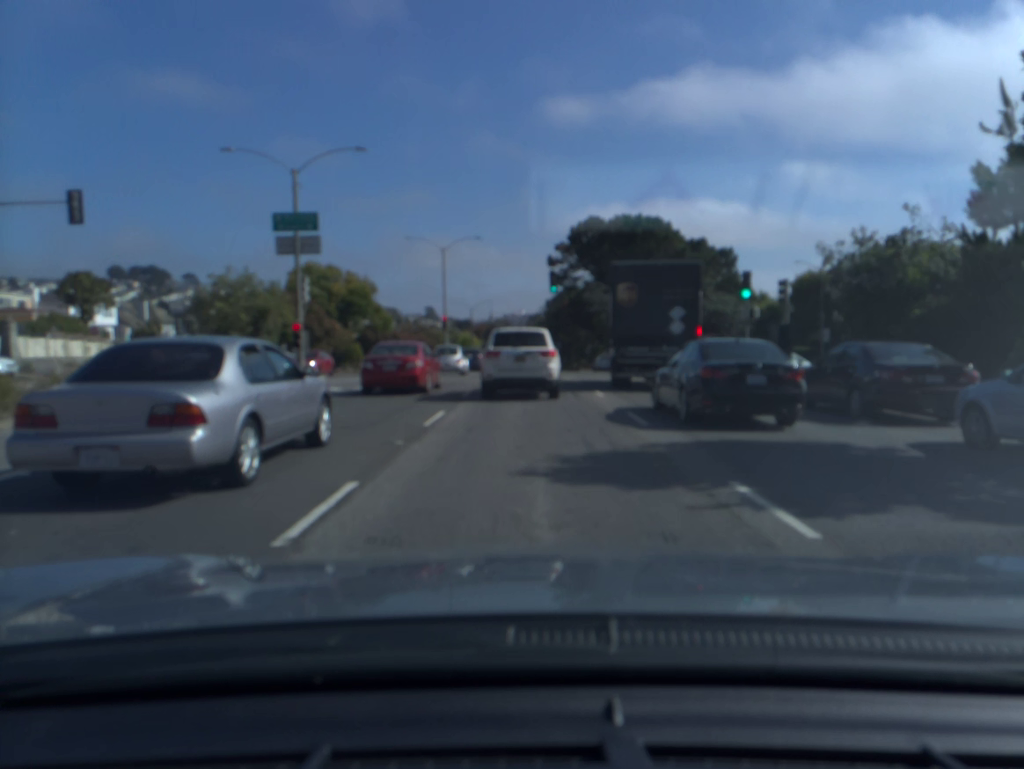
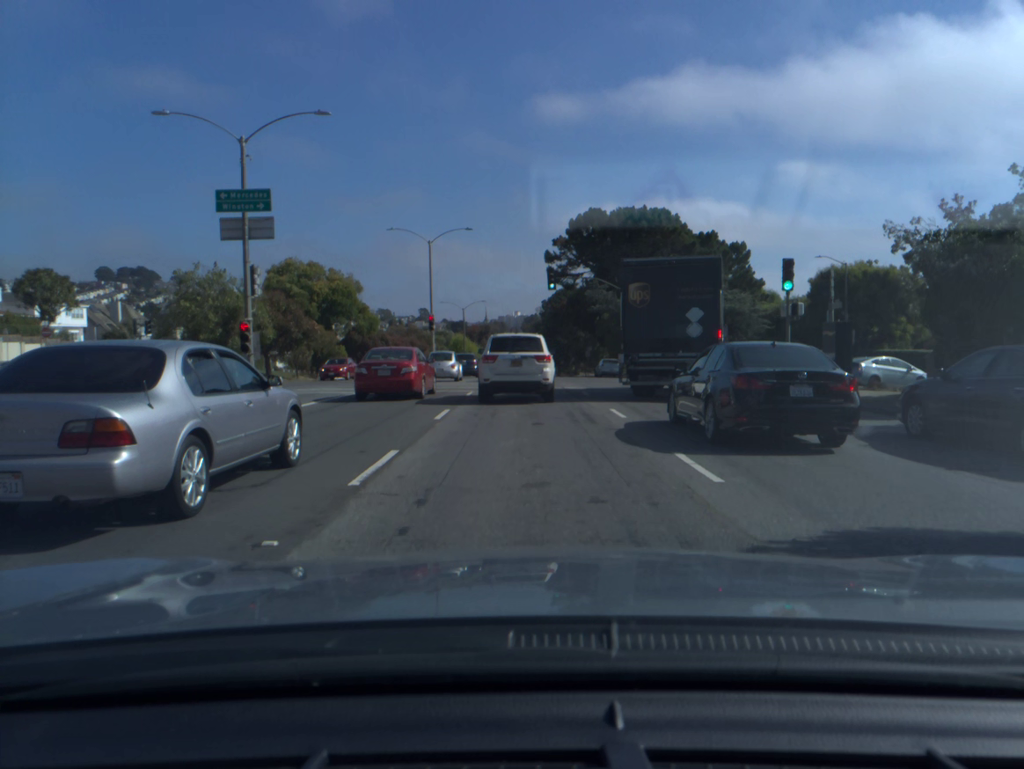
(0.0, +4.9) m; 0°
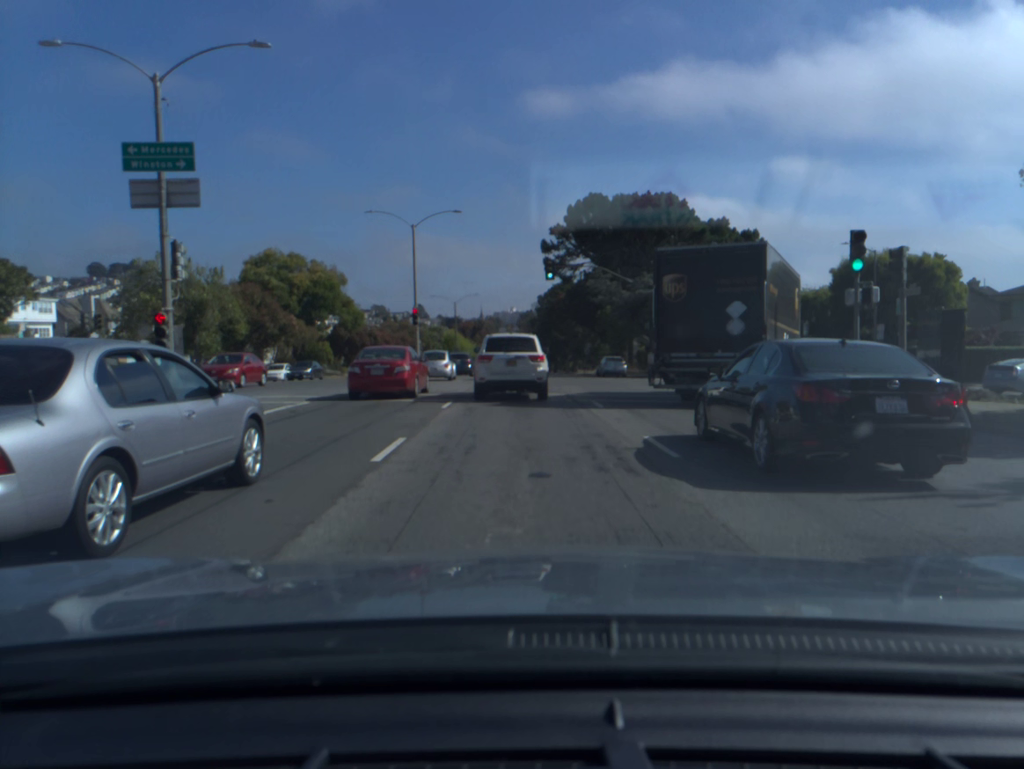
(0.0, +5.6) m; 0°
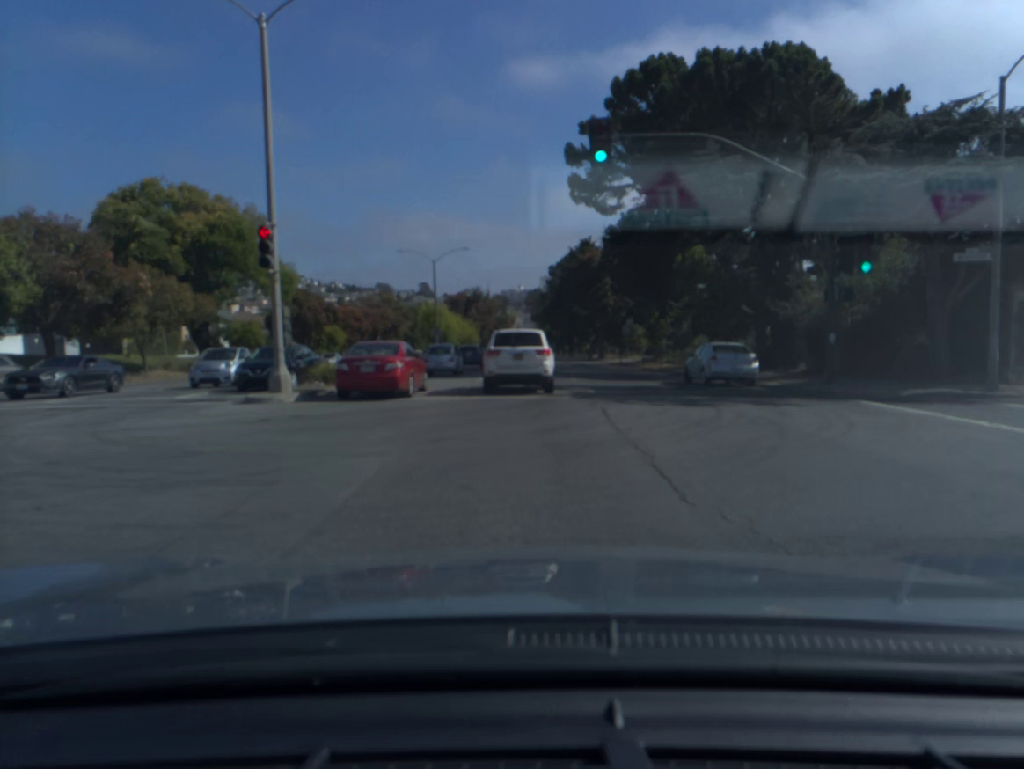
(-0.3, +28.7) m; -1°
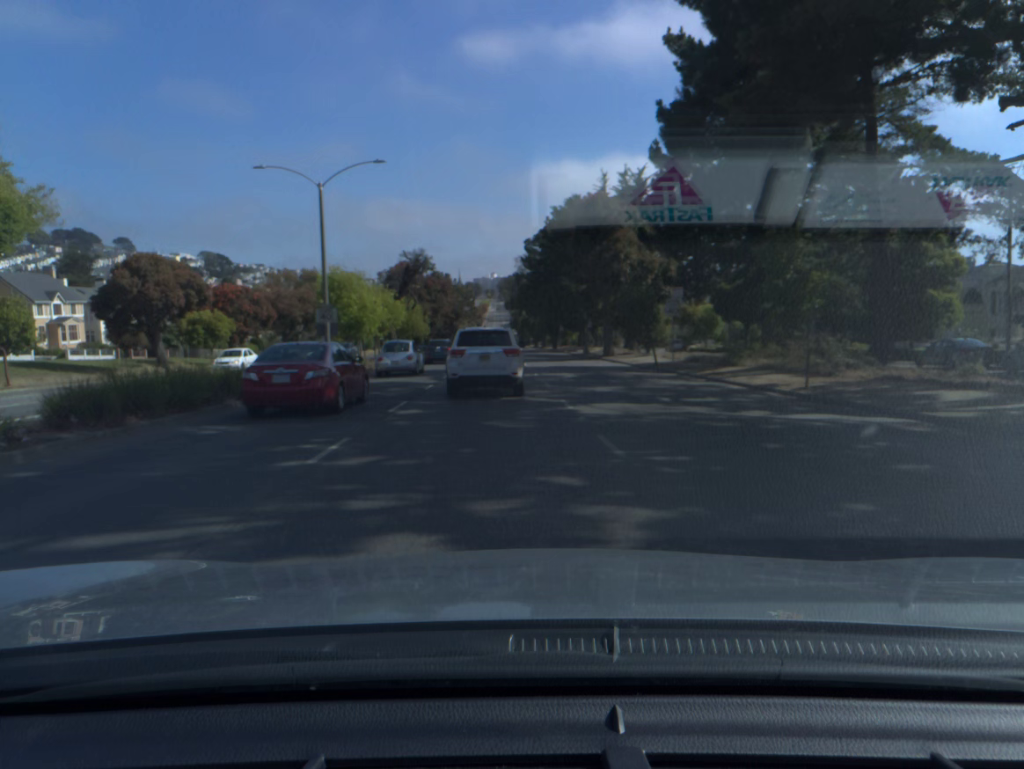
(+0.4, +27.5) m; +2°
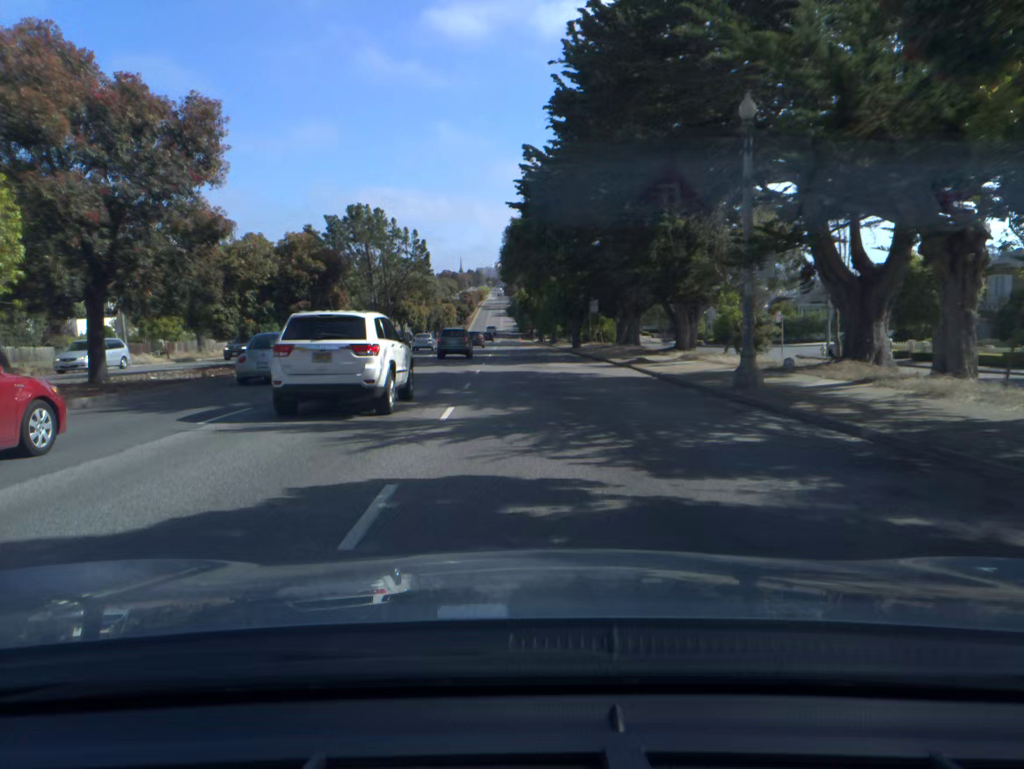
(+0.4, +55.7) m; -1°
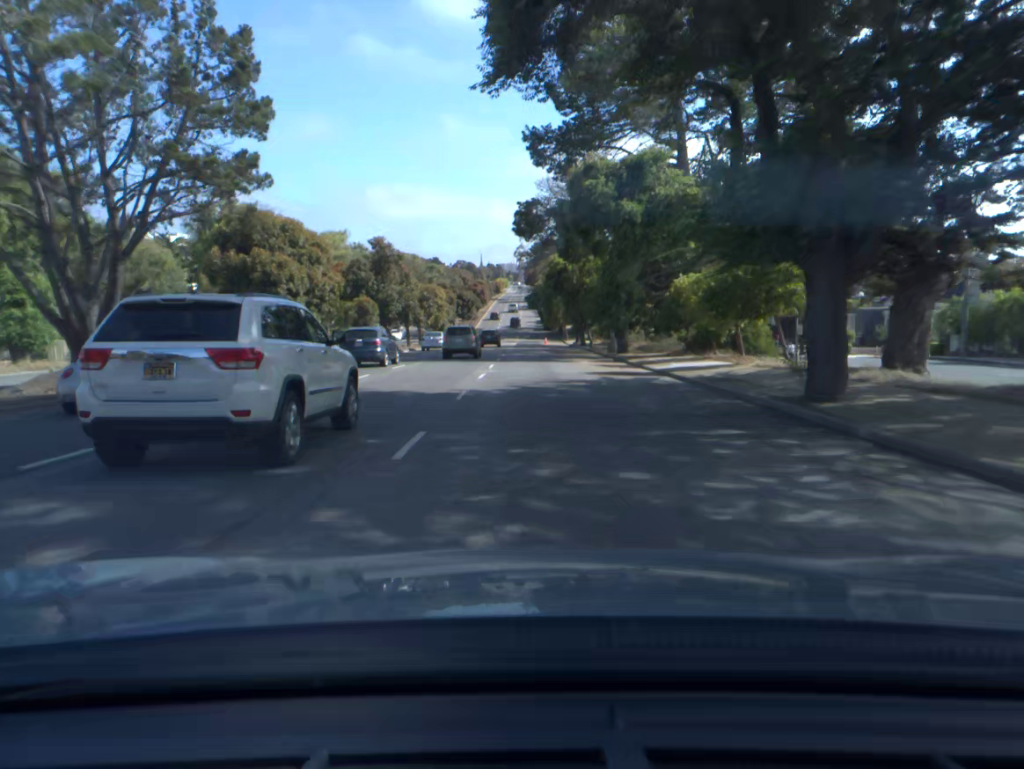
(-0.8, +47.6) m; -2°
